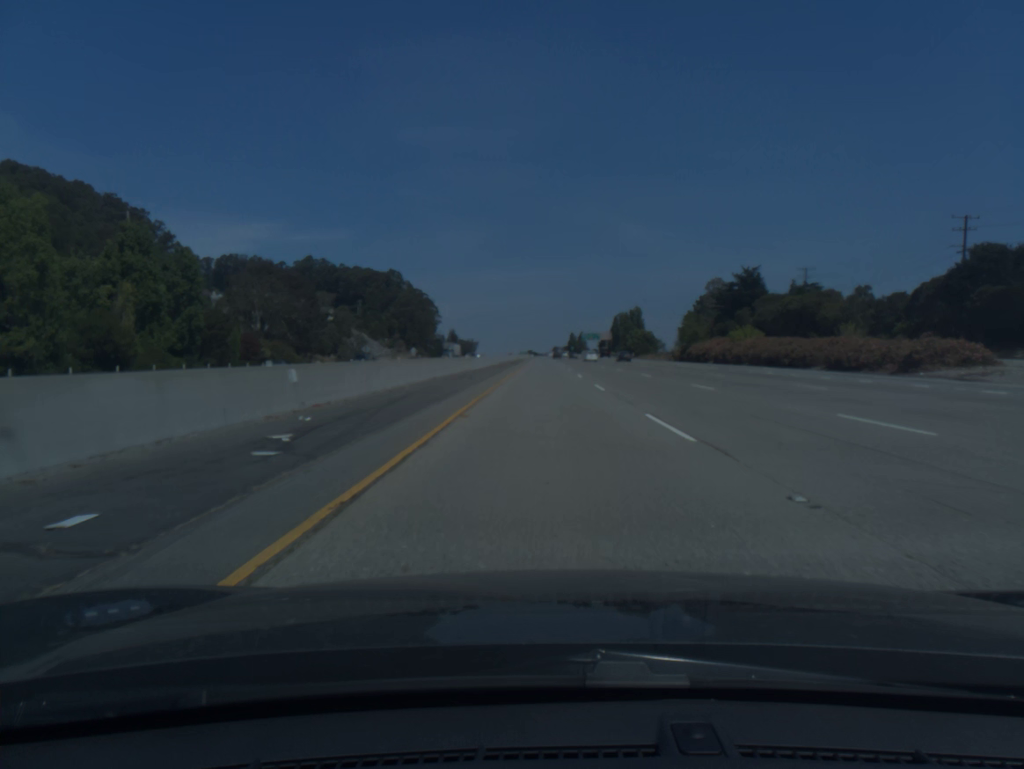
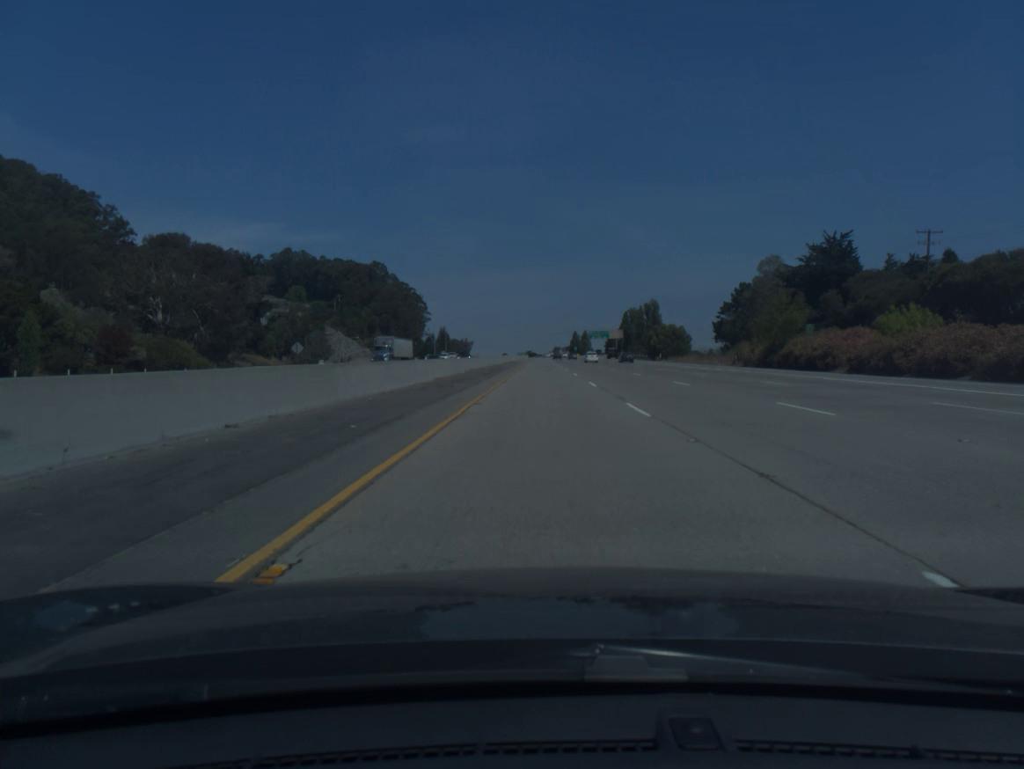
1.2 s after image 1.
(0.0, +39.7) m; 0°
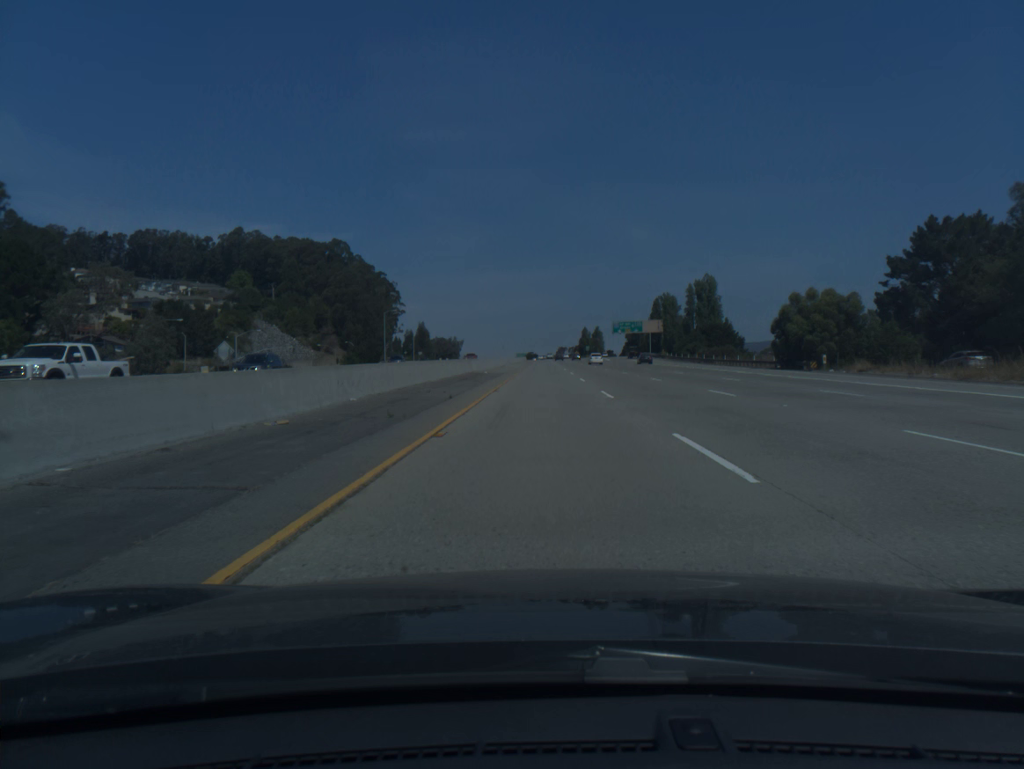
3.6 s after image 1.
(+0.1, +79.8) m; 0°
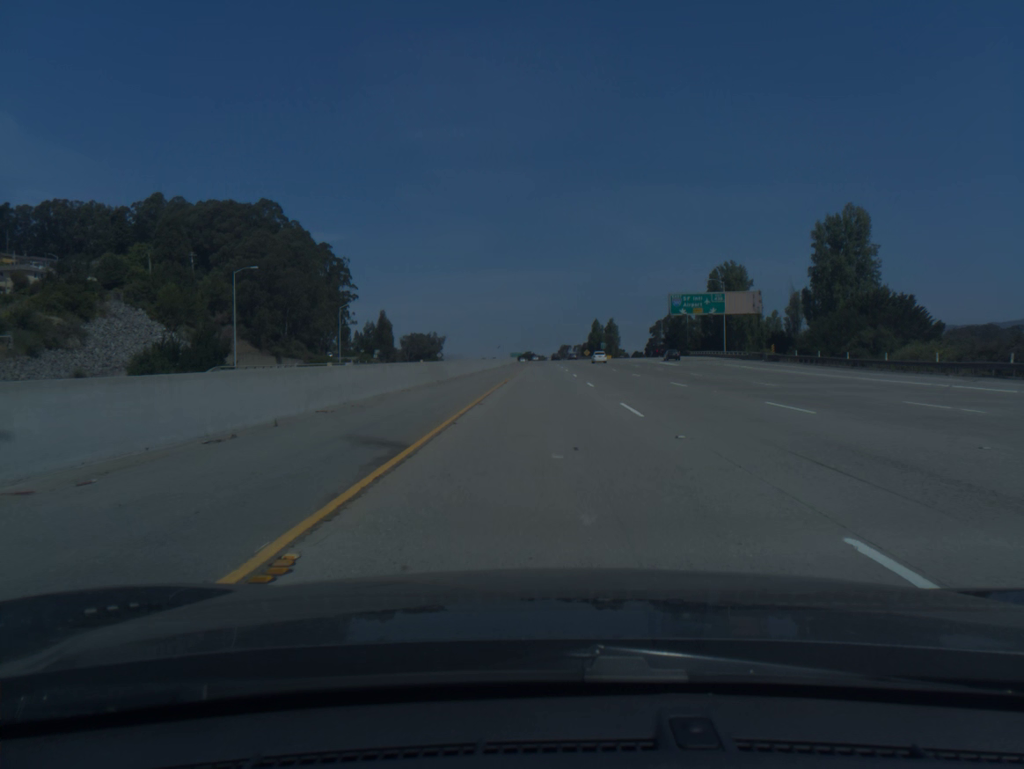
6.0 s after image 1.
(+0.1, +80.0) m; 0°
